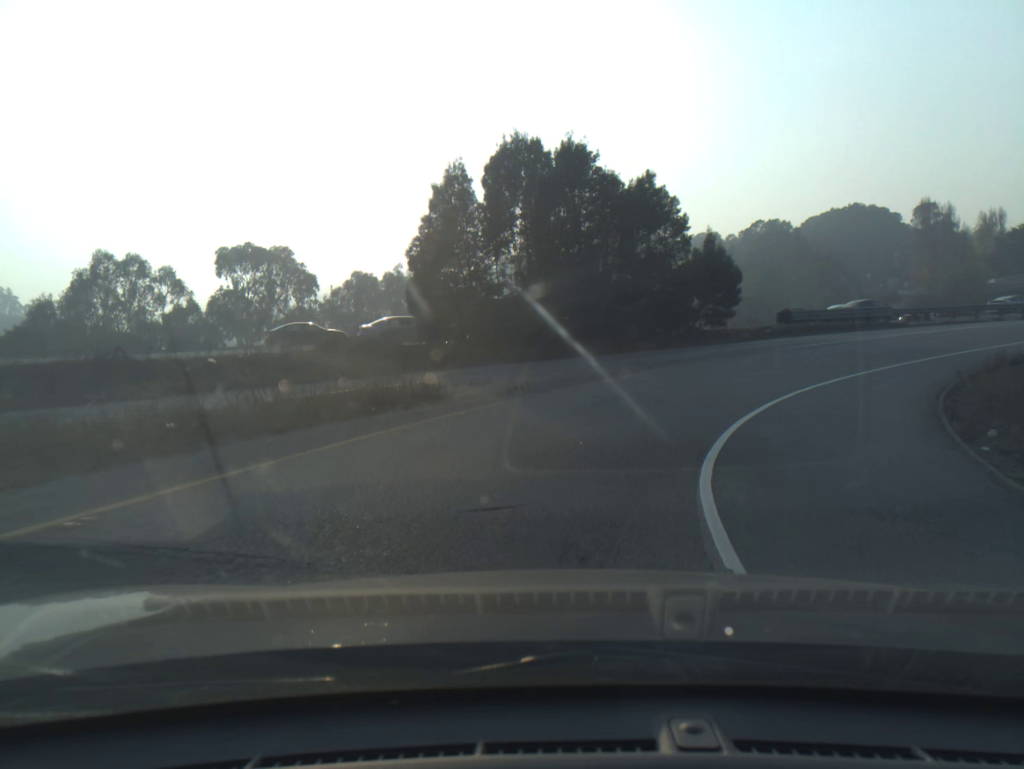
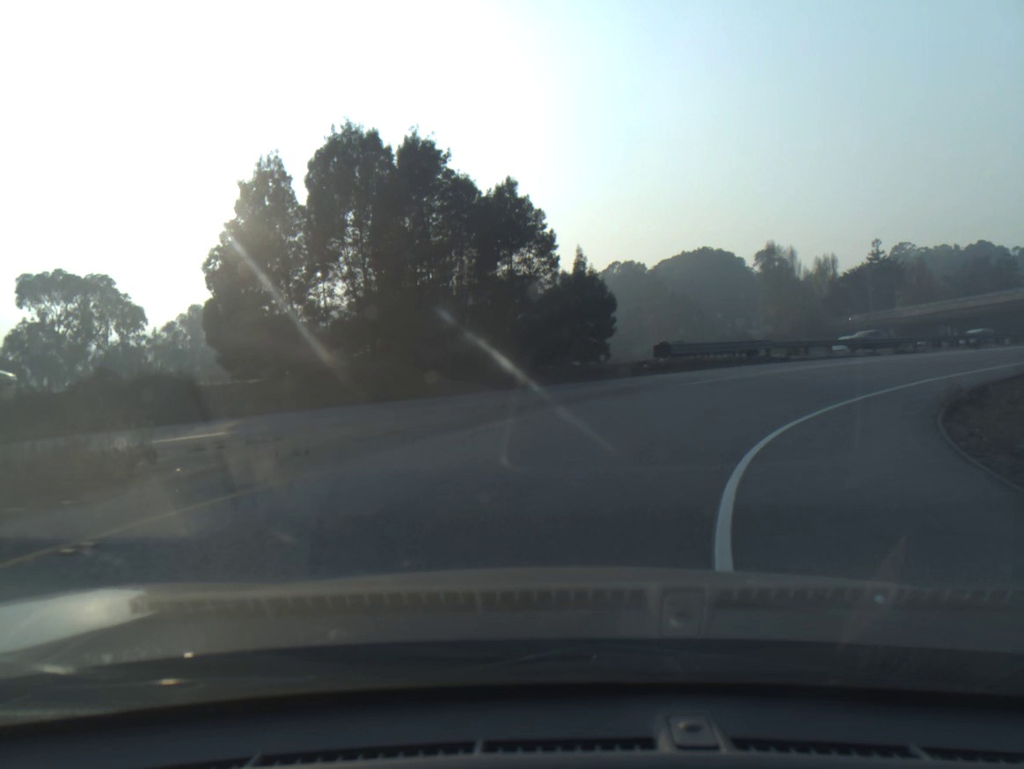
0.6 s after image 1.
(+0.6, +6.4) m; +10°
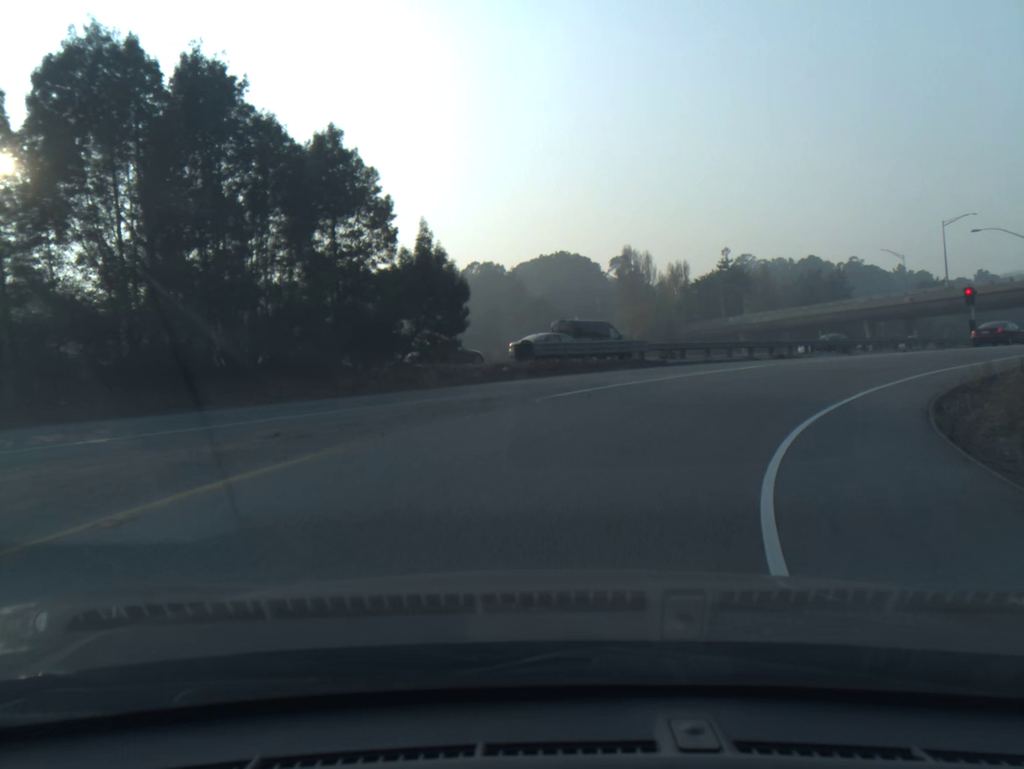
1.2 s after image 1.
(+0.6, +6.4) m; +10°
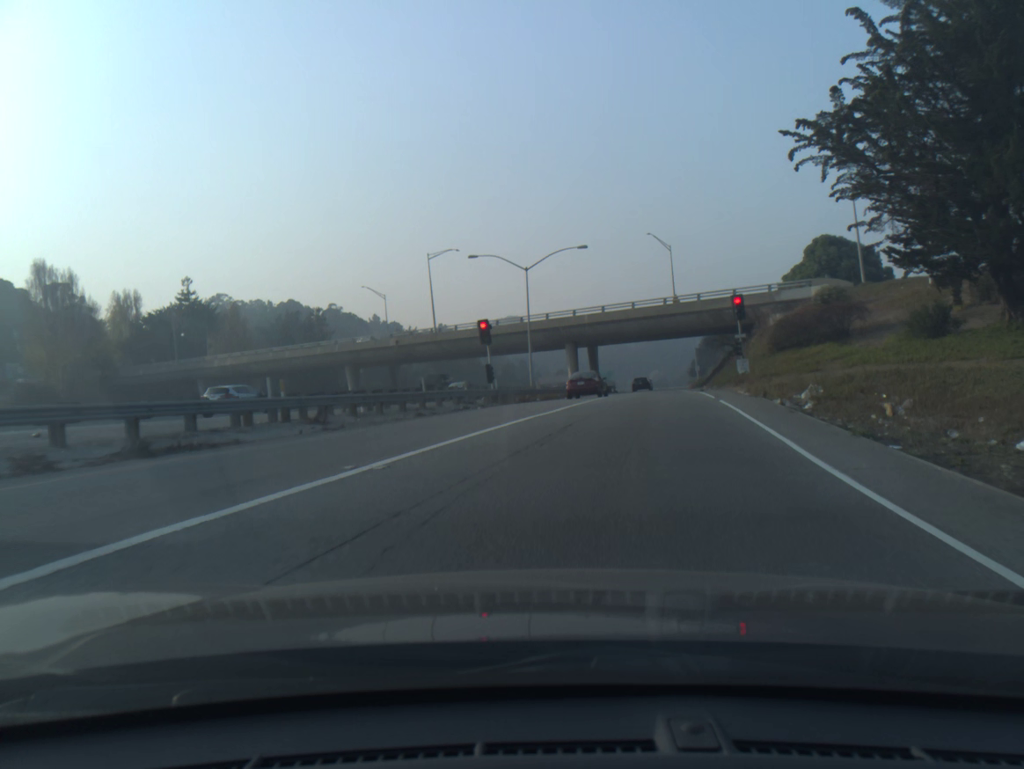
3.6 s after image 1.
(+8.2, +23.8) m; +36°
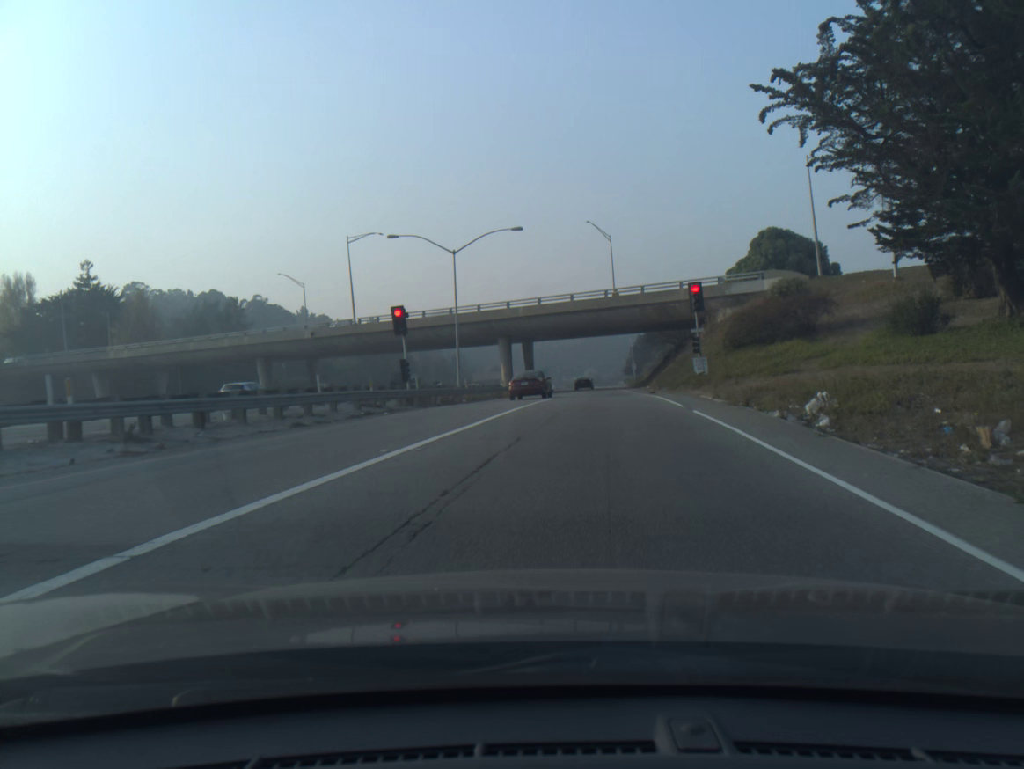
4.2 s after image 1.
(+0.2, +6.2) m; +4°
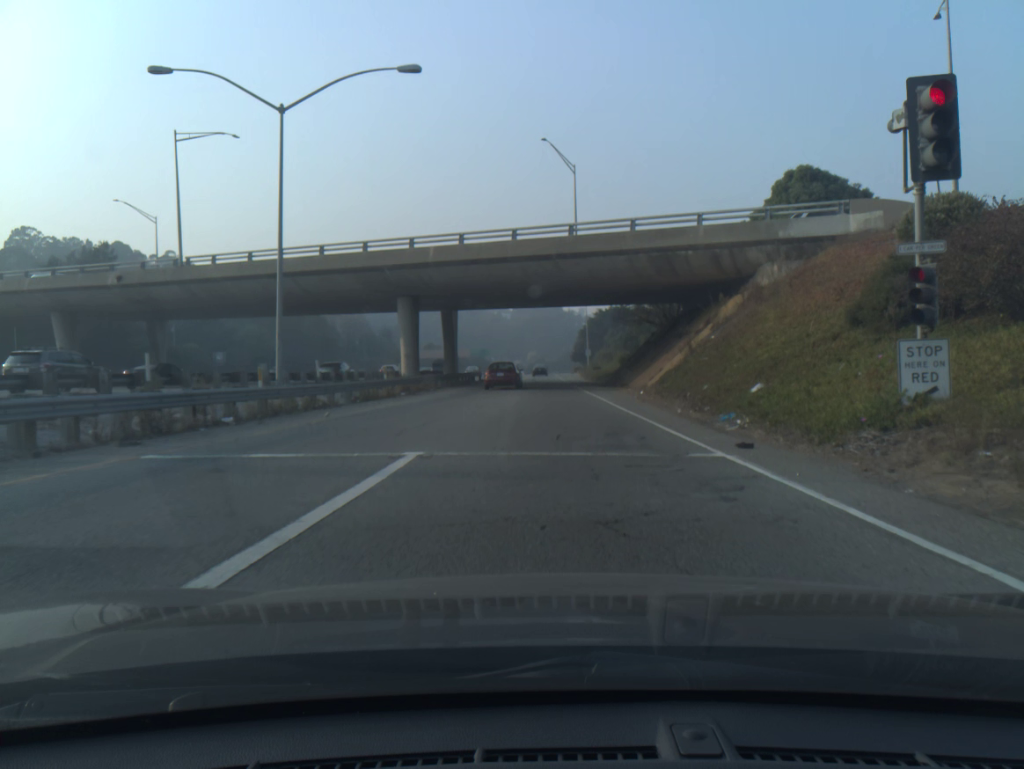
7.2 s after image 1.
(+0.9, +24.5) m; +3°
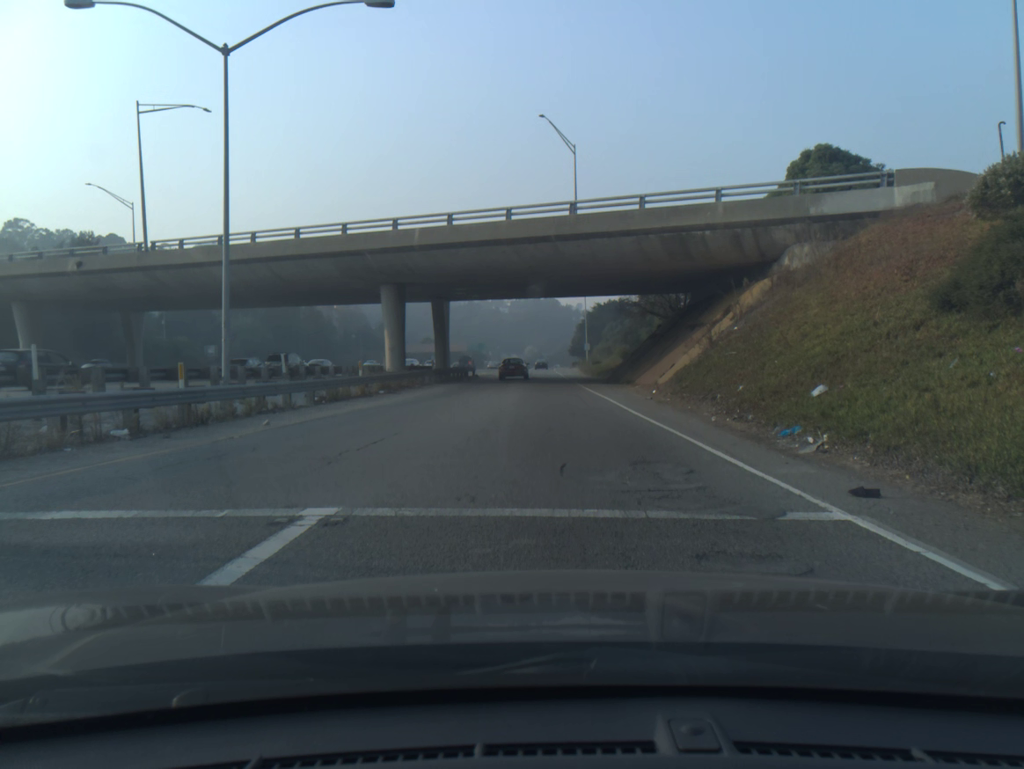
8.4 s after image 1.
(0.0, +4.5) m; 0°
